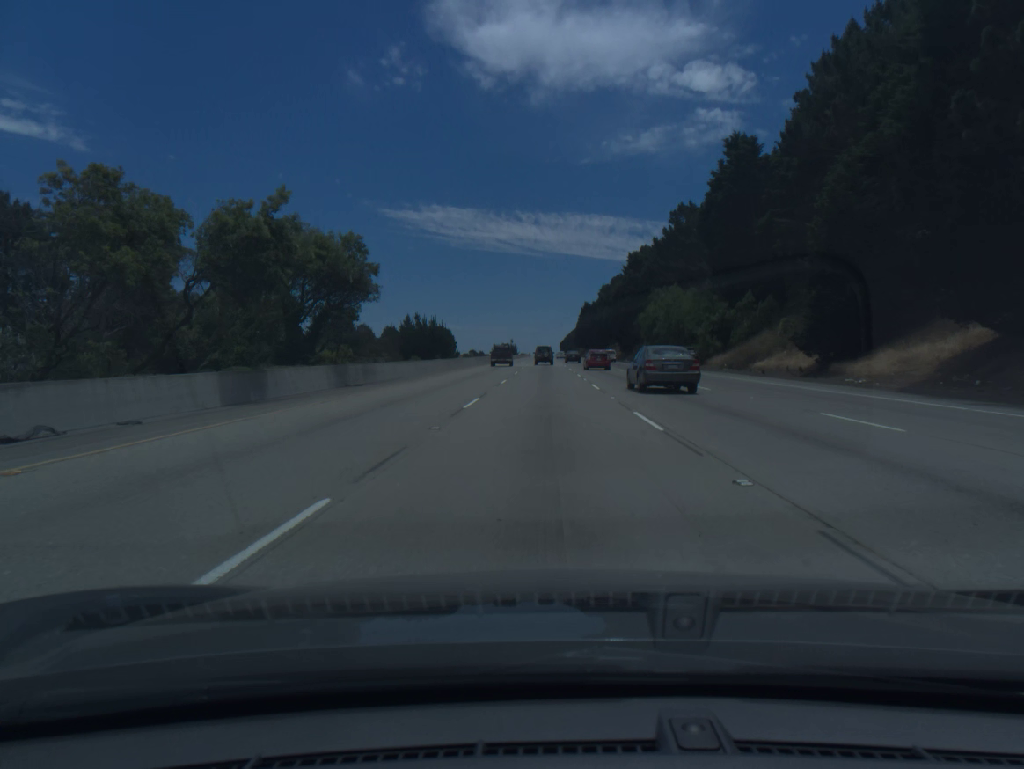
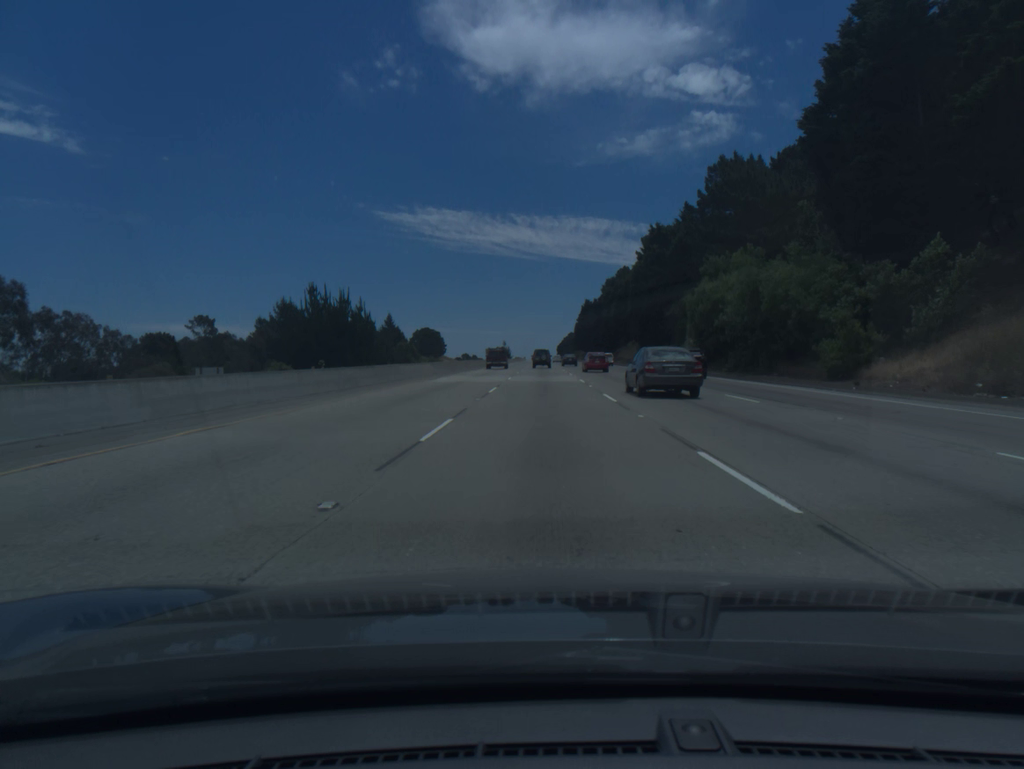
(+0.1, +35.7) m; 0°
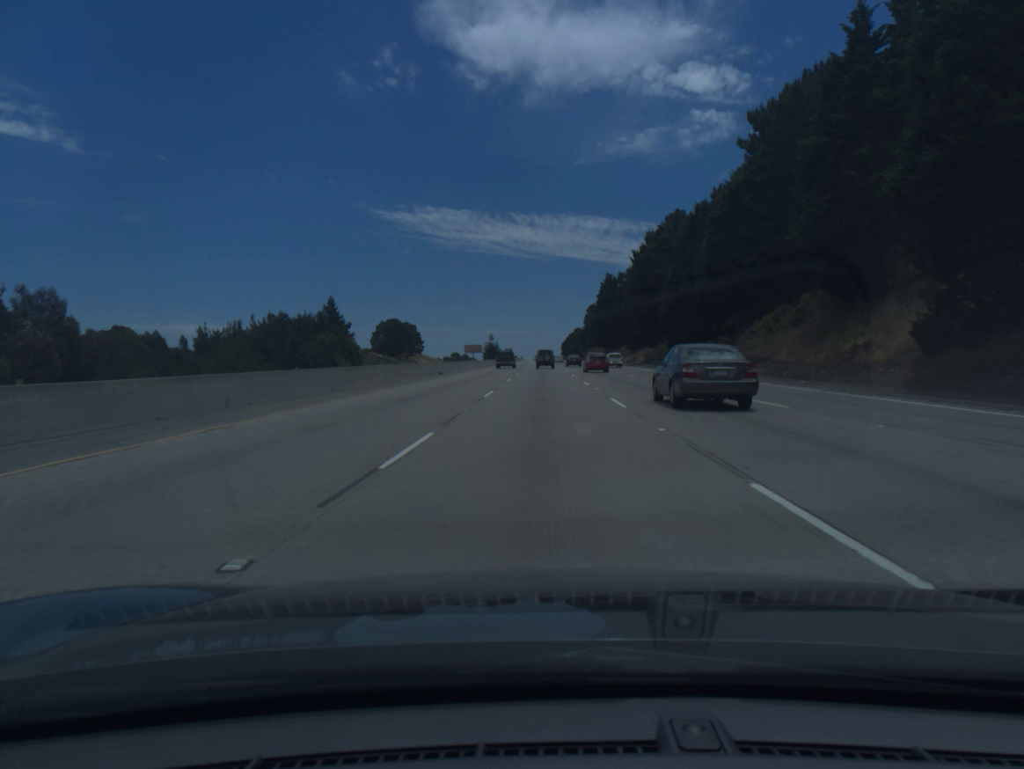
(0.0, +90.3) m; 0°
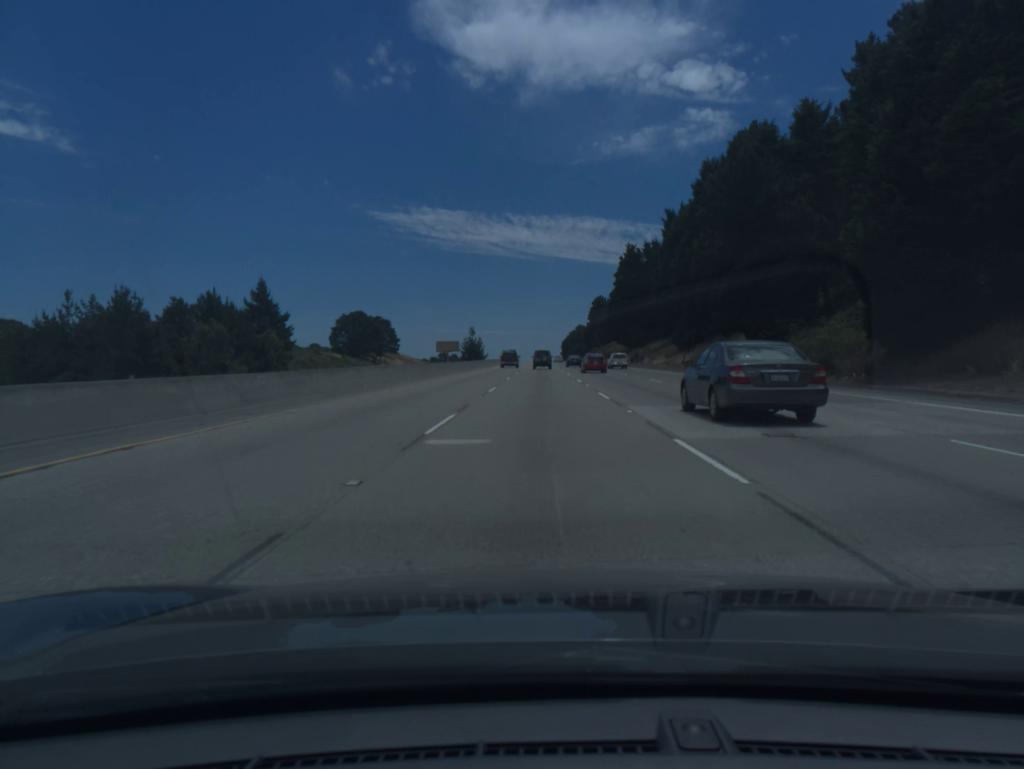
(+0.1, +54.8) m; 0°
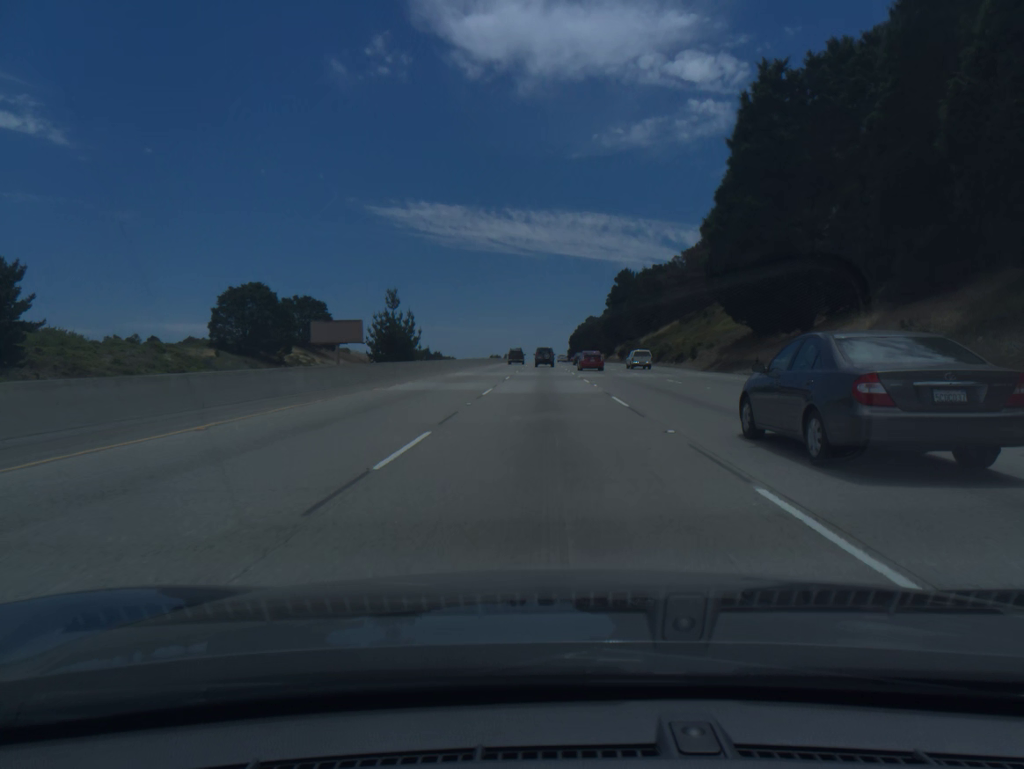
(0.0, +92.2) m; 0°
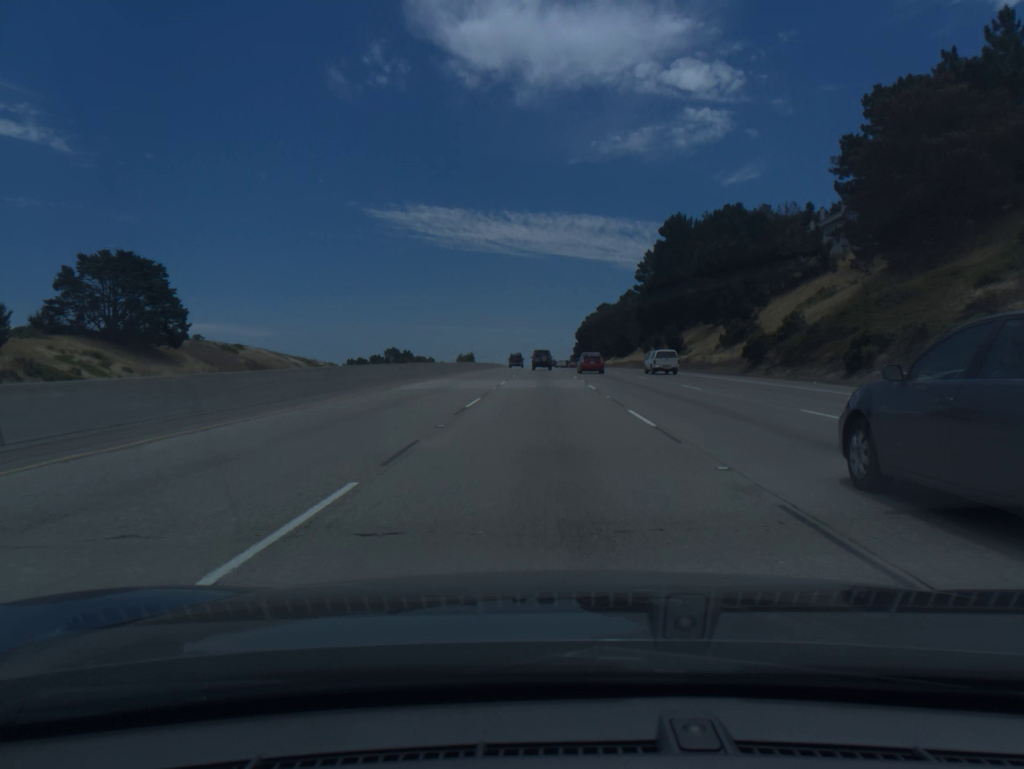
(+0.1, +92.2) m; 0°
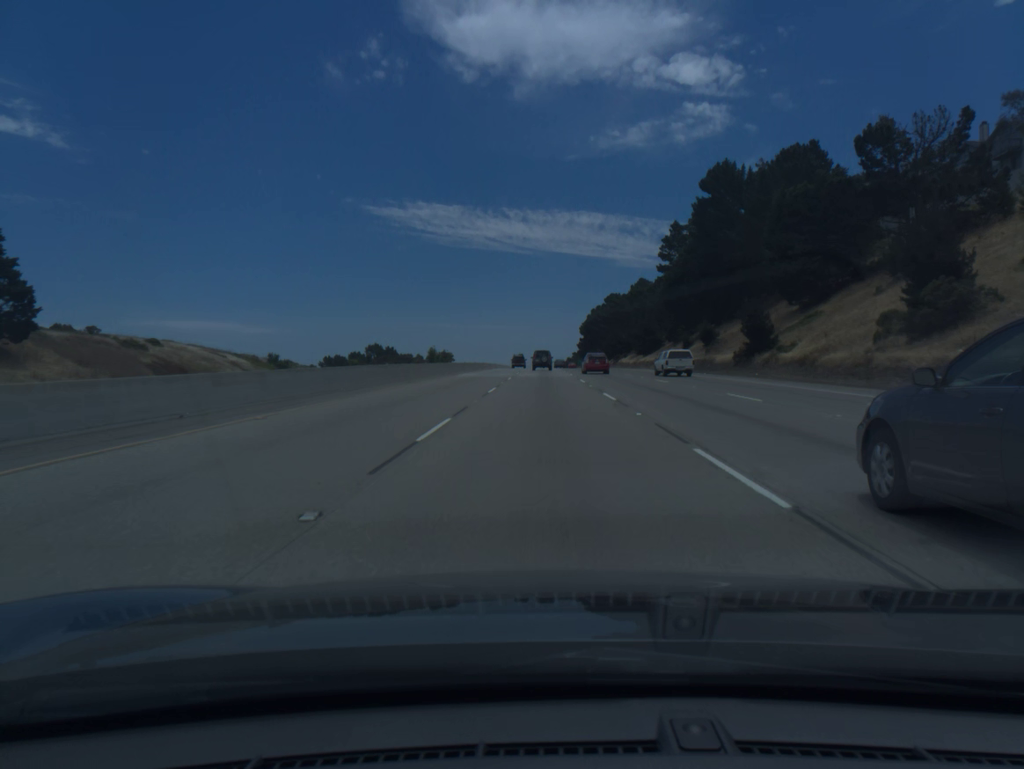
(0.0, +36.7) m; 0°
